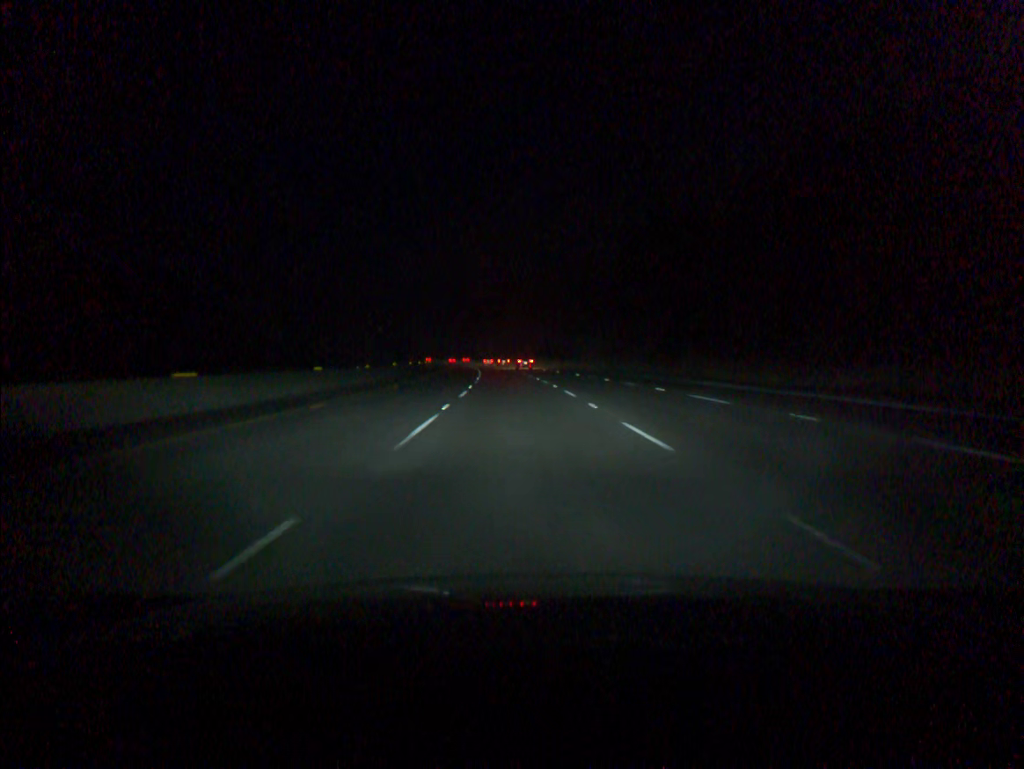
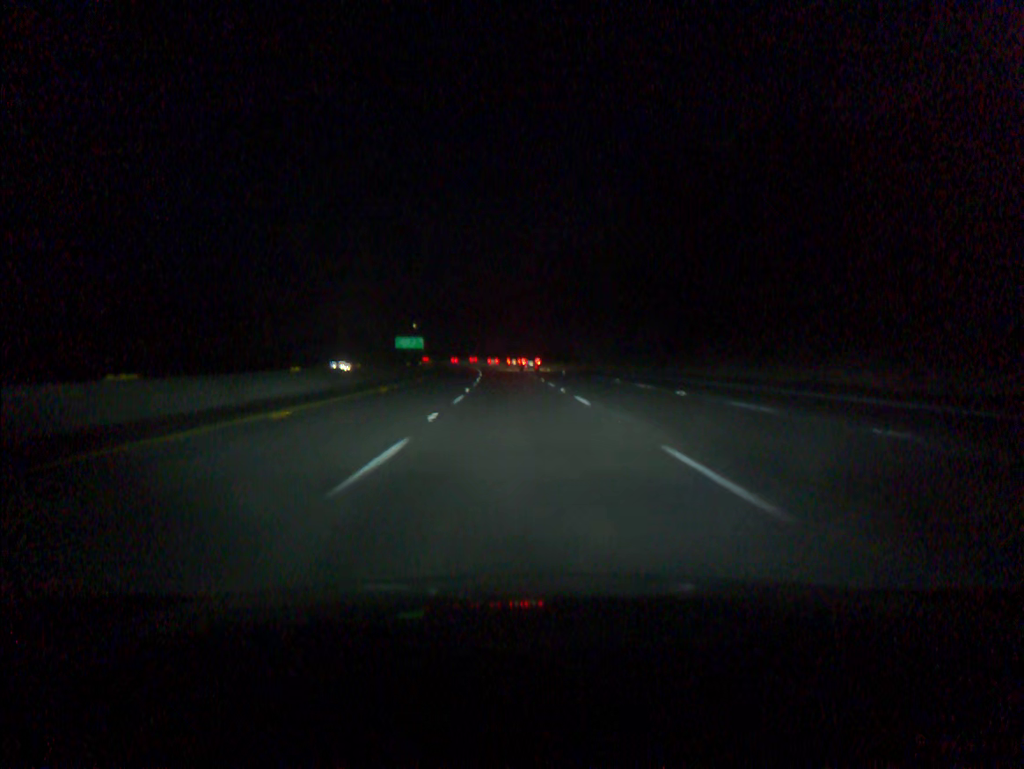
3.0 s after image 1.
(-3.0, +91.2) m; -4°
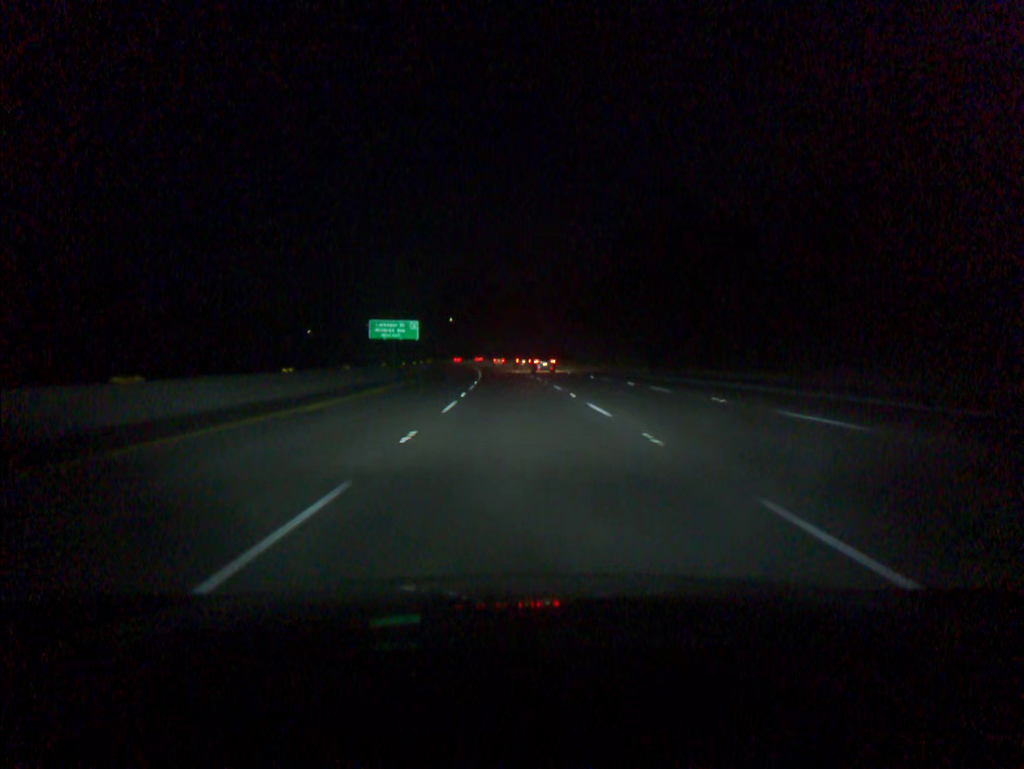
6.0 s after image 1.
(-2.9, +91.4) m; -4°
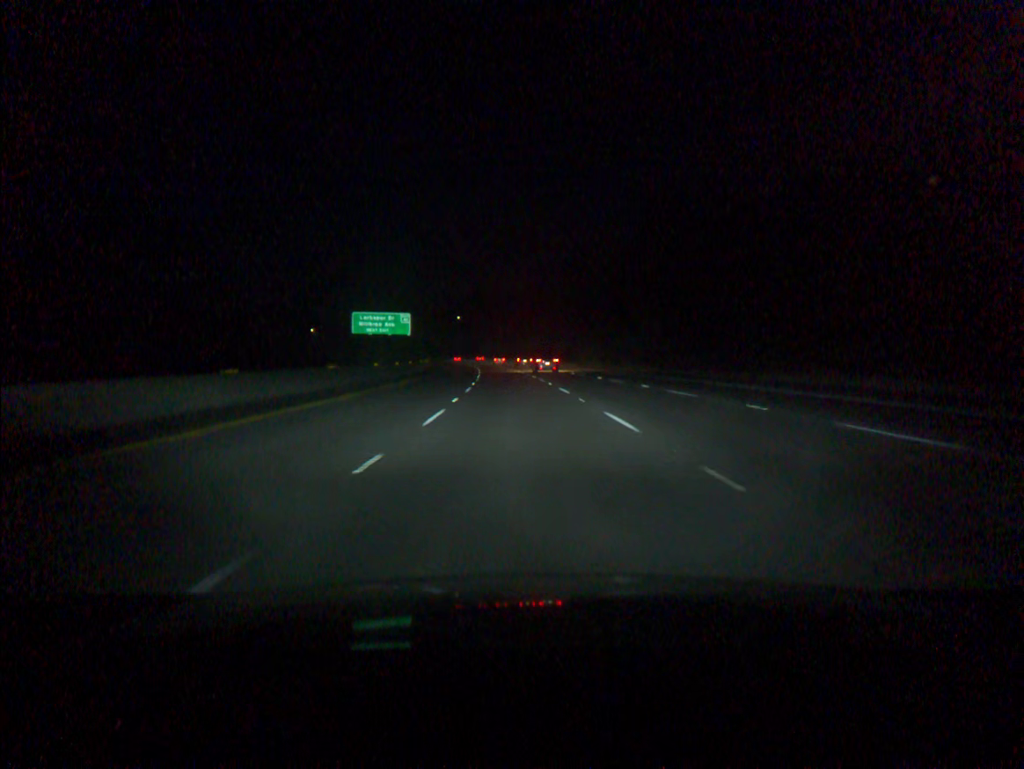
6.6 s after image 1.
(-0.1, +18.3) m; -1°
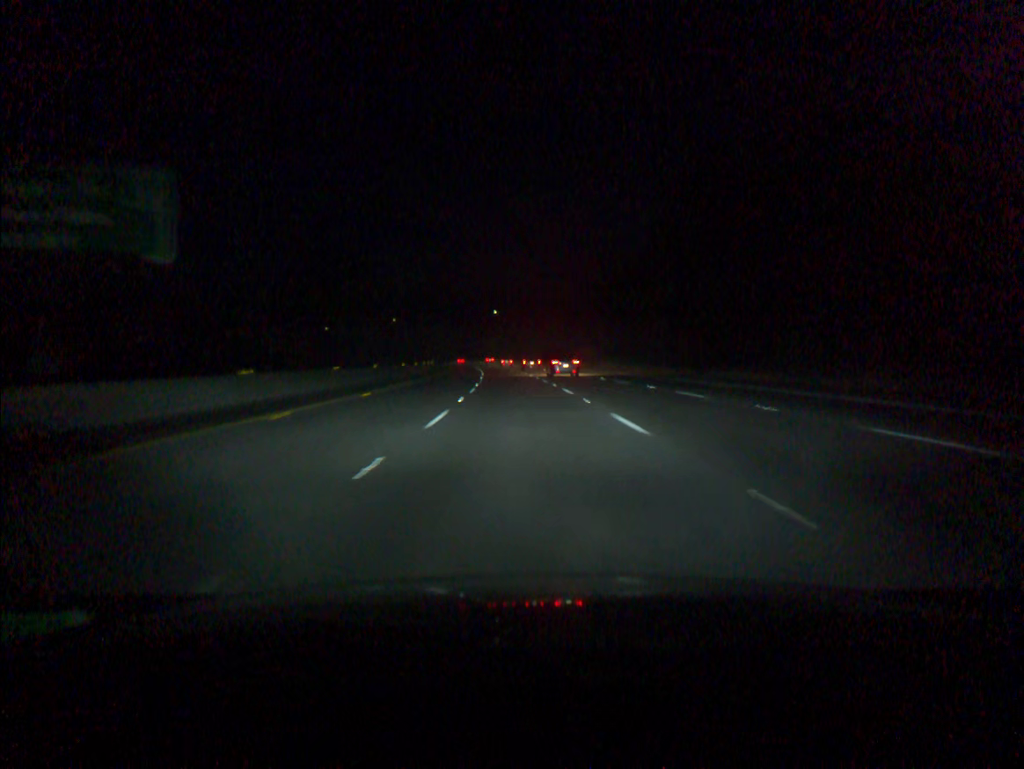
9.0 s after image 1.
(-2.1, +73.1) m; -3°
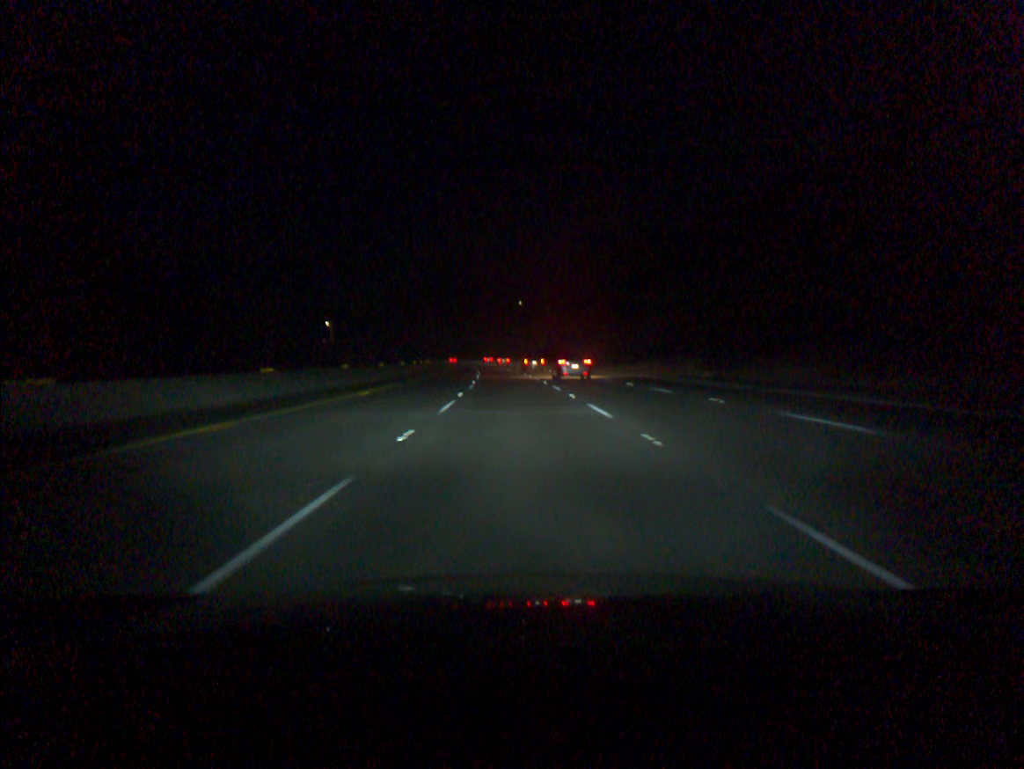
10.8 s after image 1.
(-1.0, +54.7) m; -2°
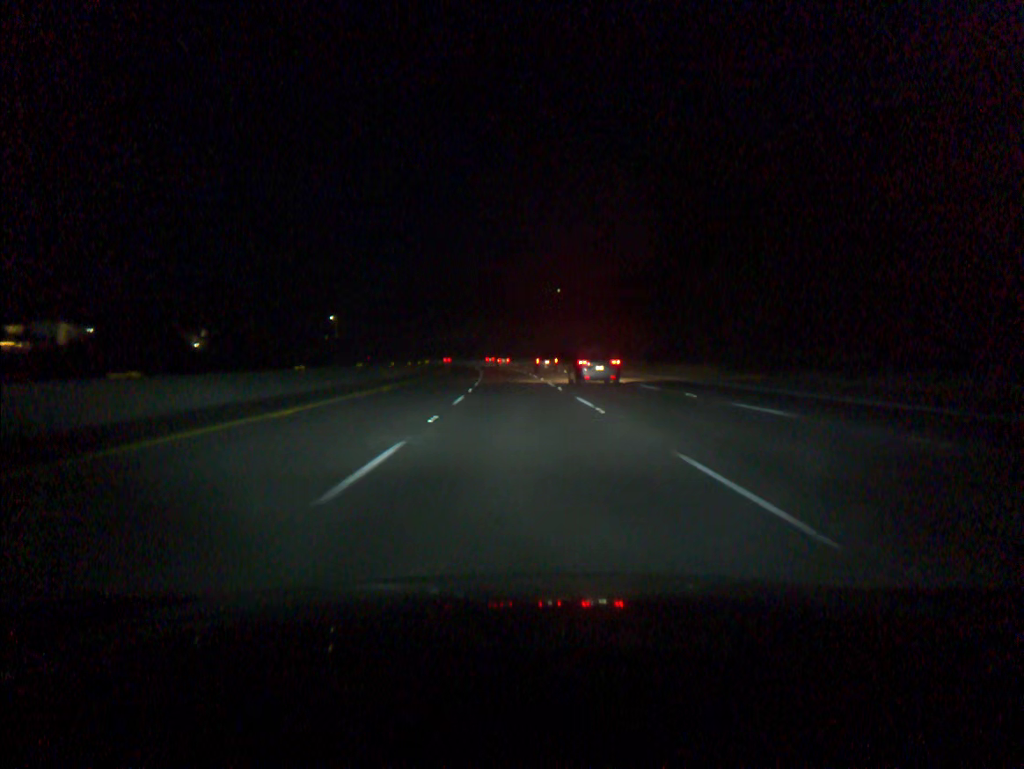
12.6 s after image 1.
(-1.2, +54.8) m; -3°
